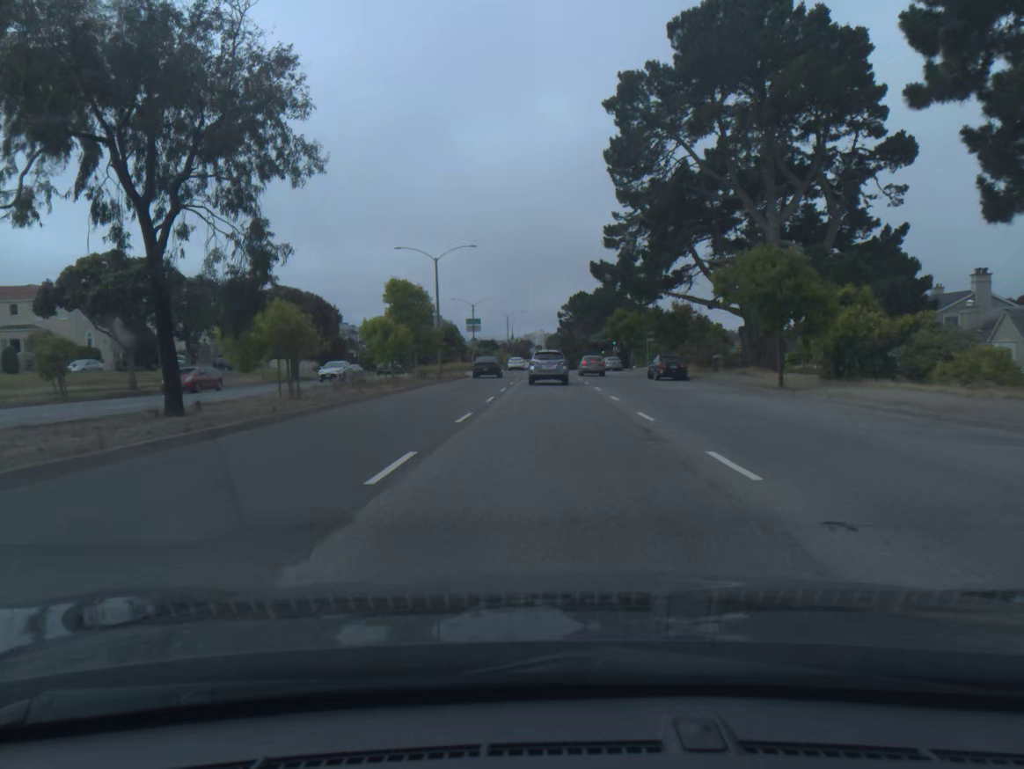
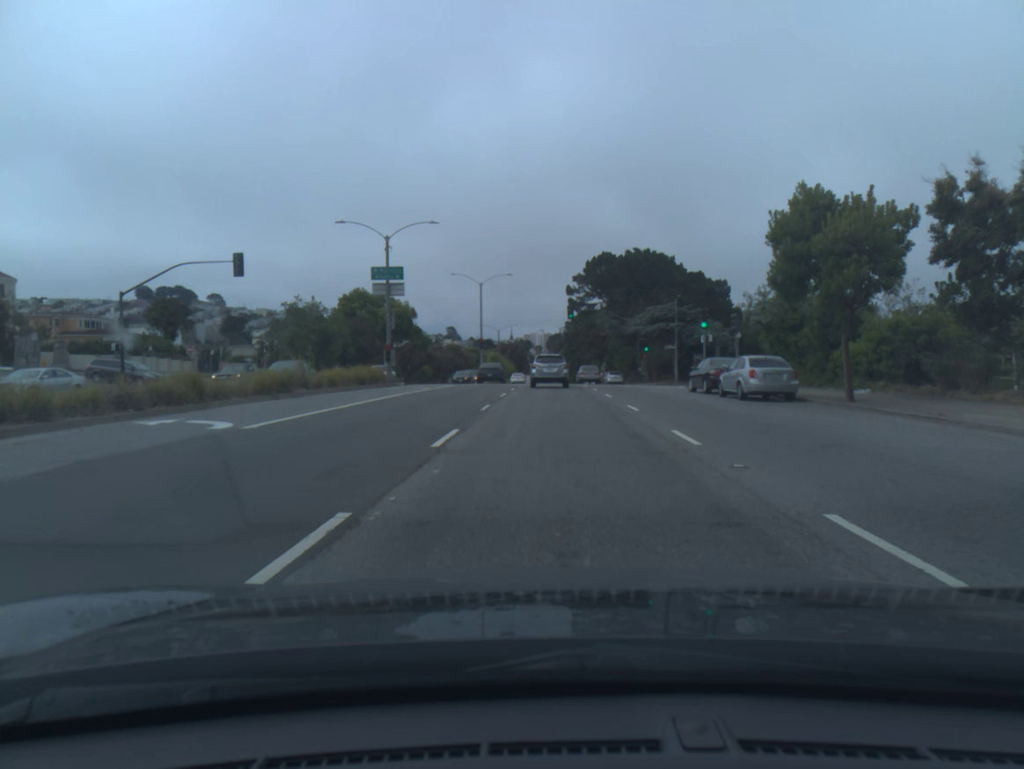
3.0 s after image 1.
(0.0, +54.9) m; 0°
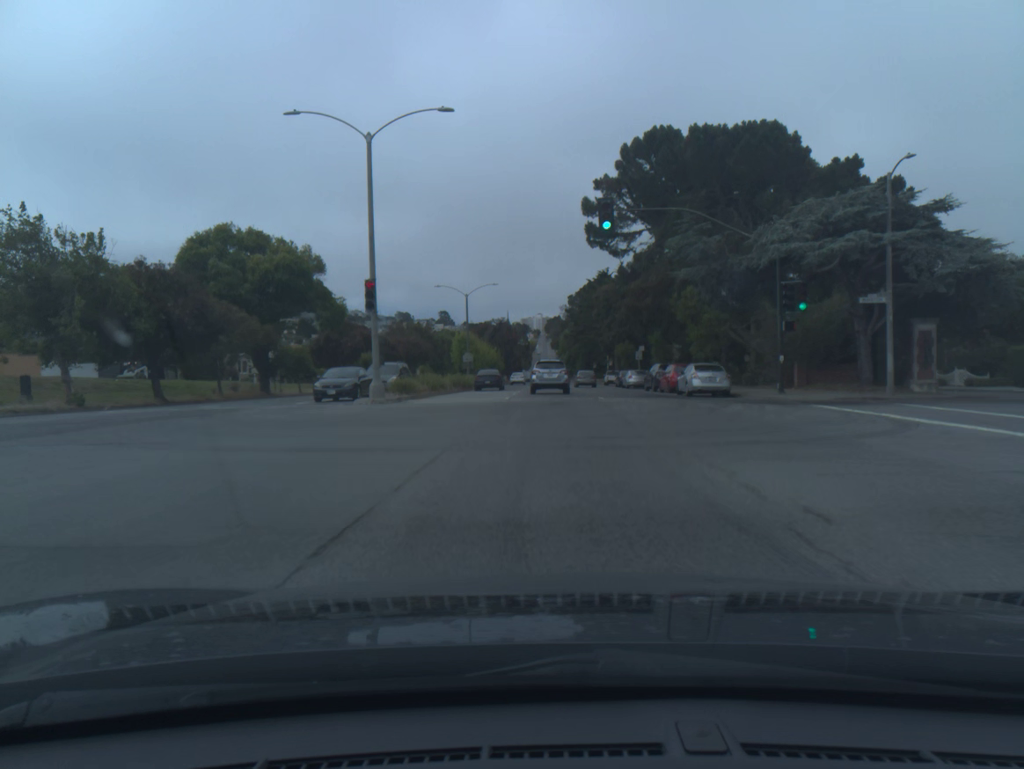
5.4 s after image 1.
(+0.1, +44.7) m; 0°
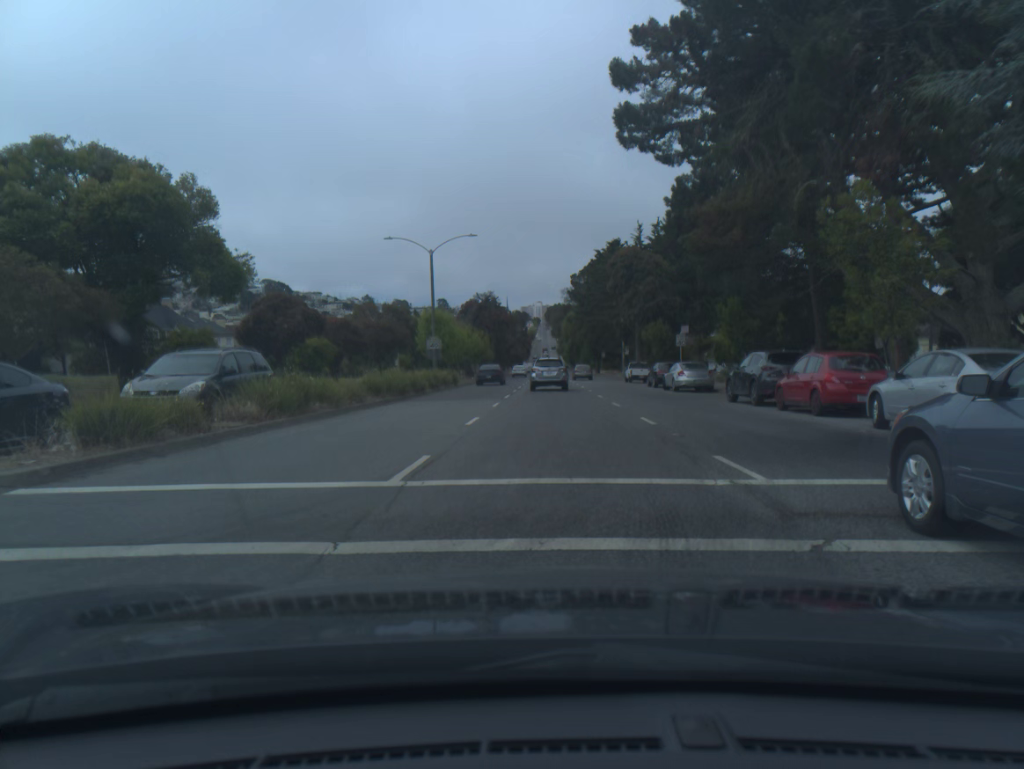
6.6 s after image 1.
(0.0, +22.3) m; 0°
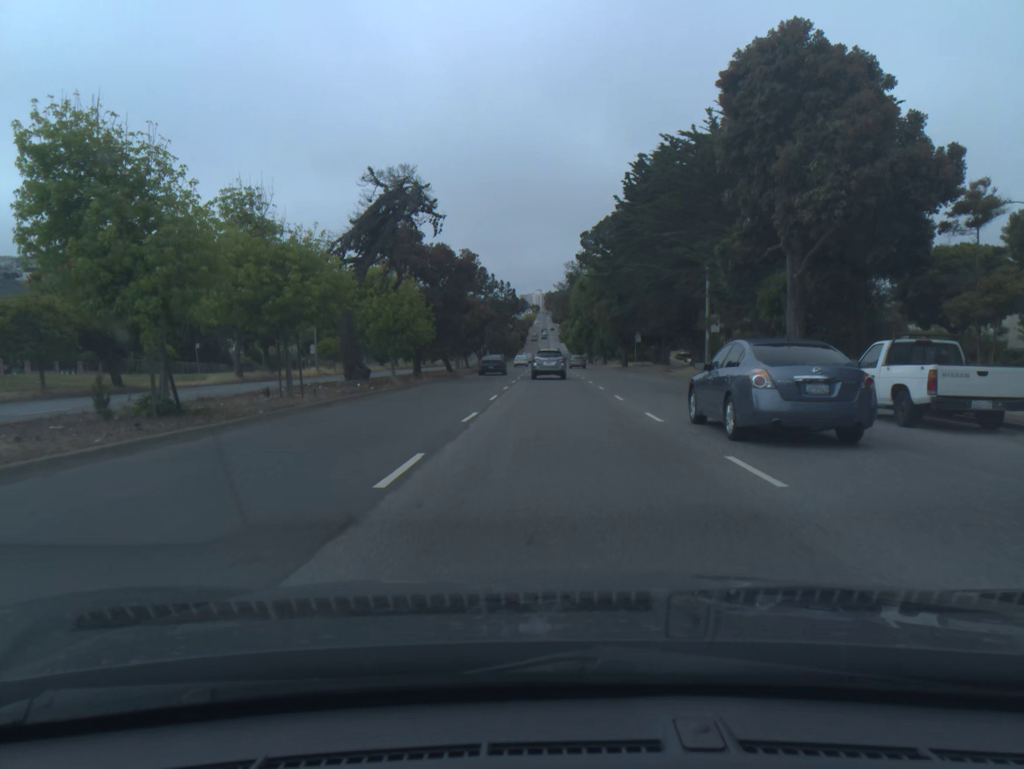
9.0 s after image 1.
(-0.2, +44.9) m; 0°
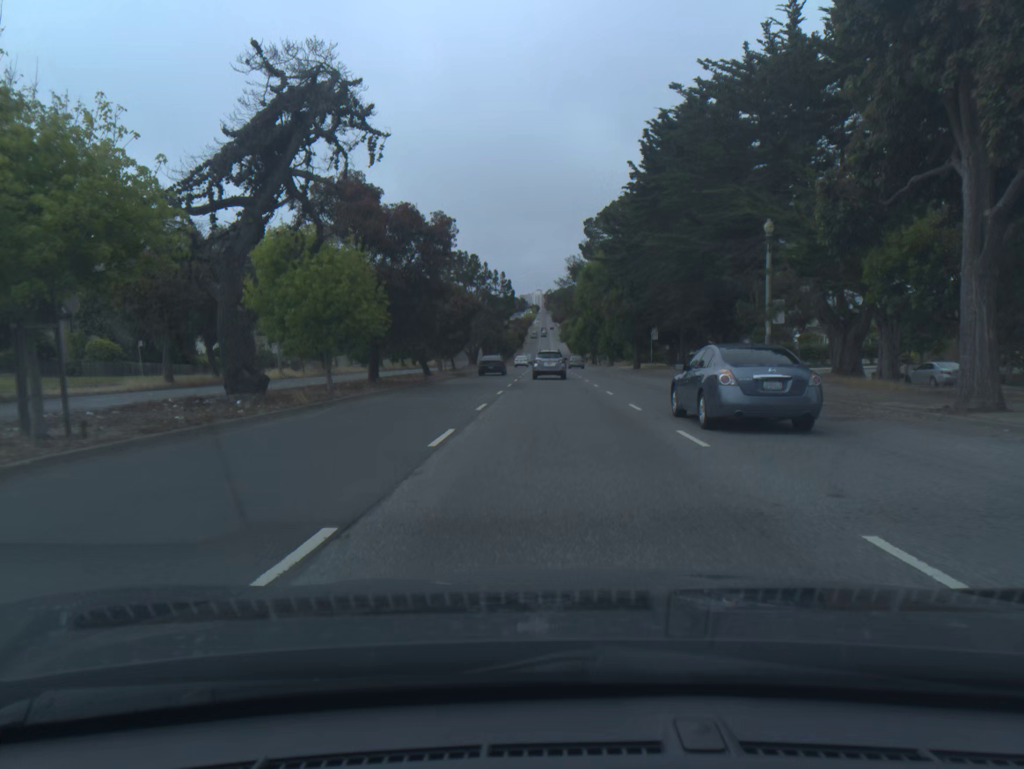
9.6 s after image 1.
(0.0, +11.4) m; 0°
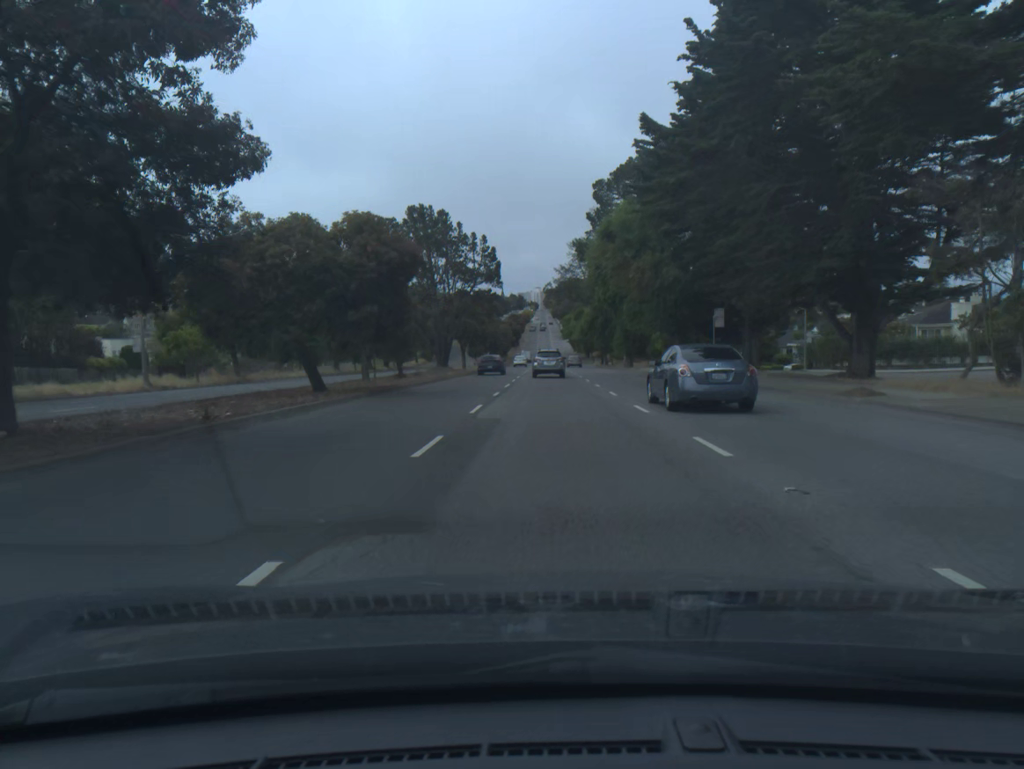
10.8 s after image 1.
(0.0, +23.1) m; 0°
